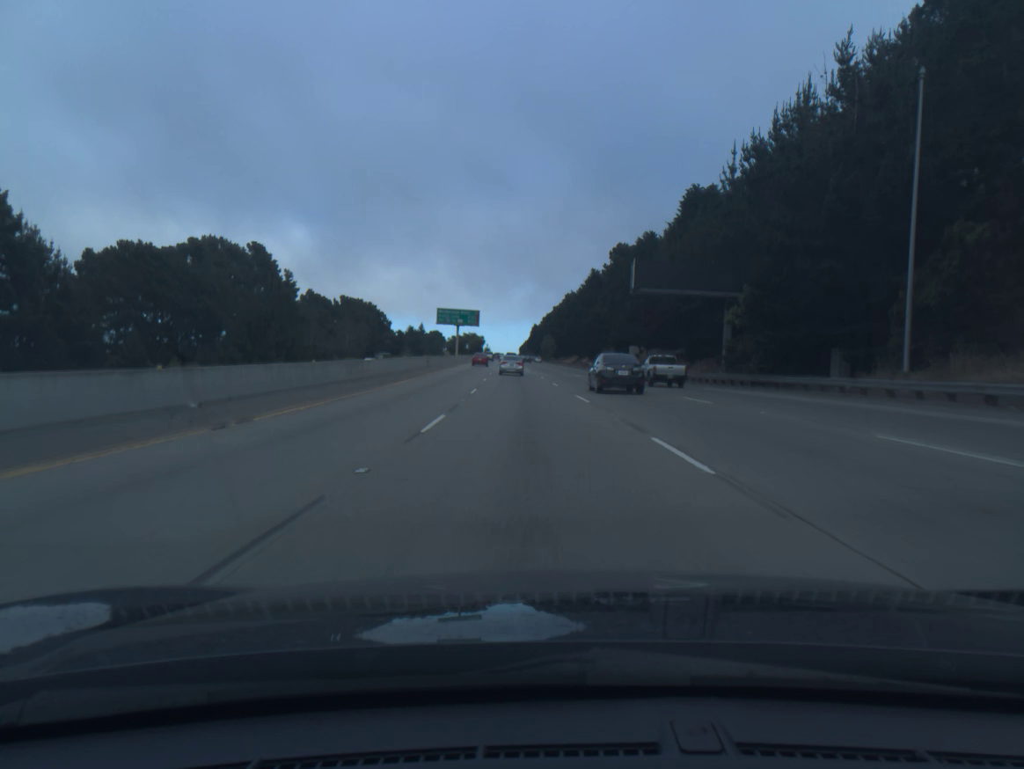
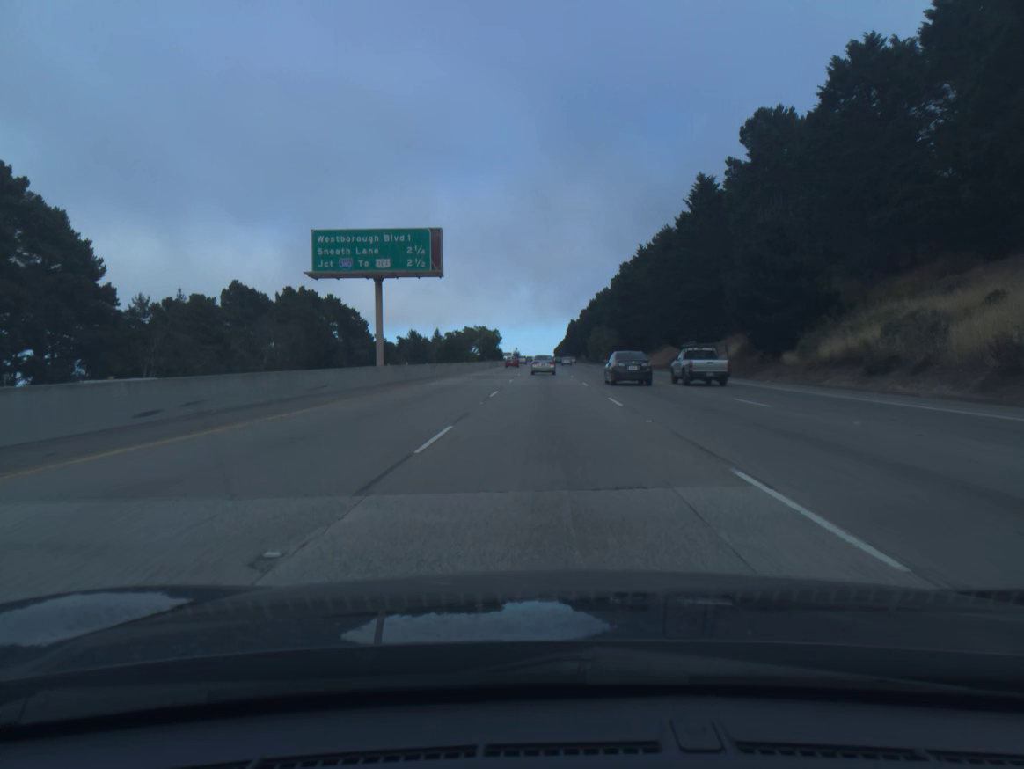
(-3.6, +90.8) m; -3°
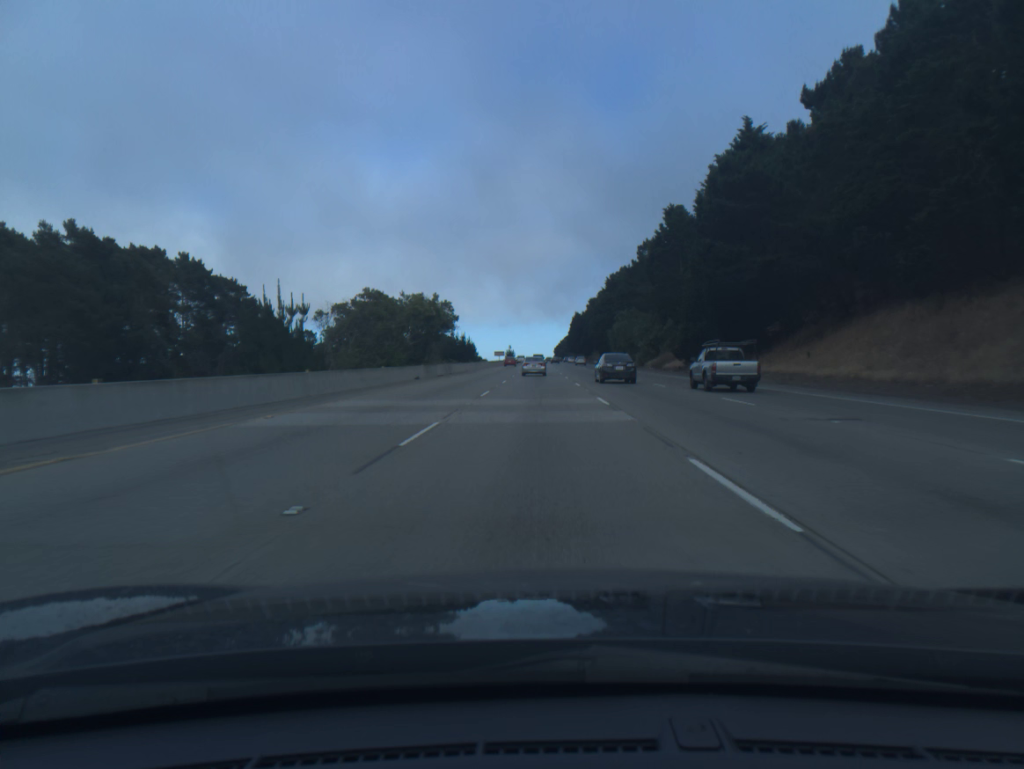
(+0.2, +72.6) m; 0°
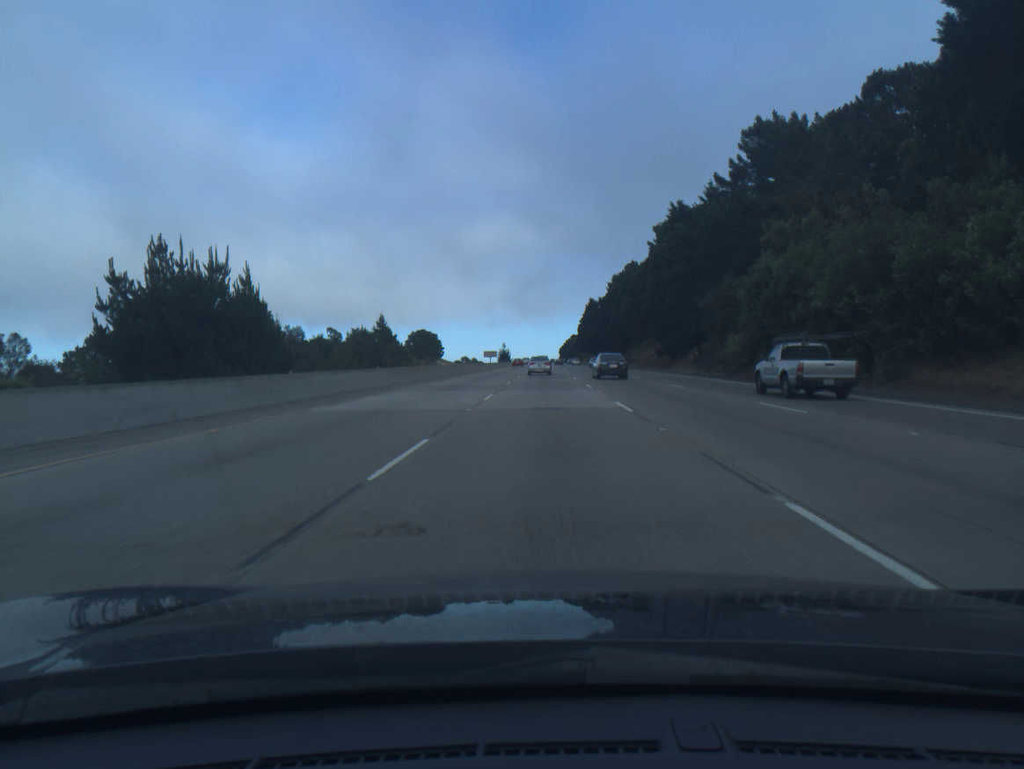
(-0.4, +90.6) m; 0°
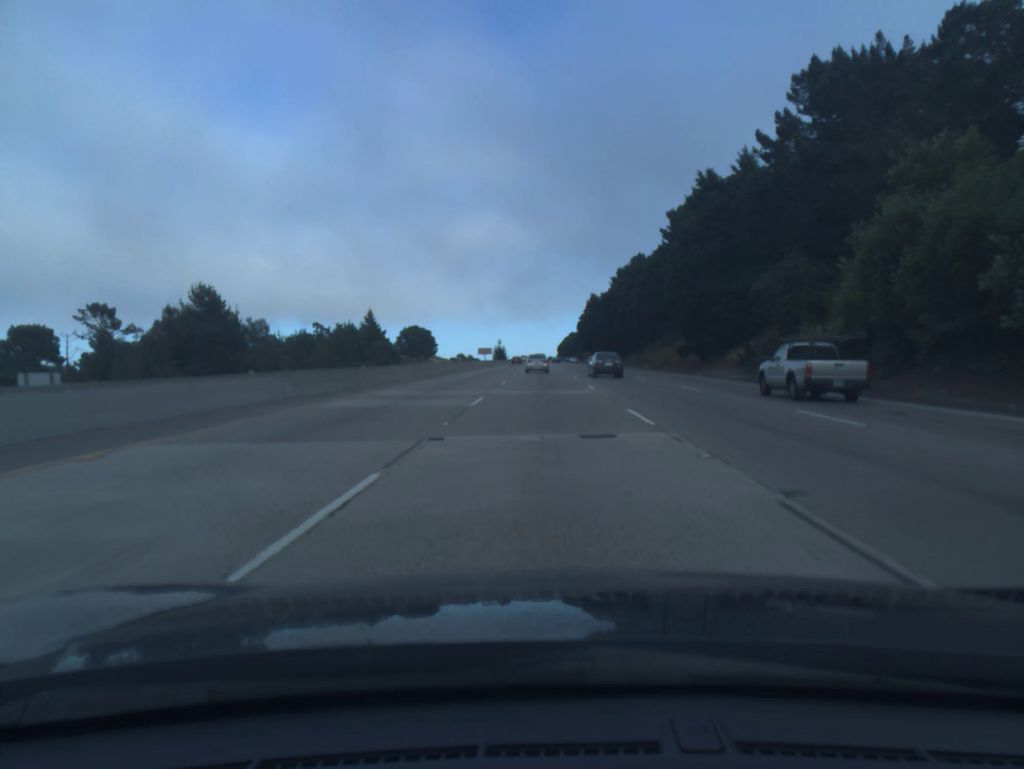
(0.0, +18.1) m; 0°
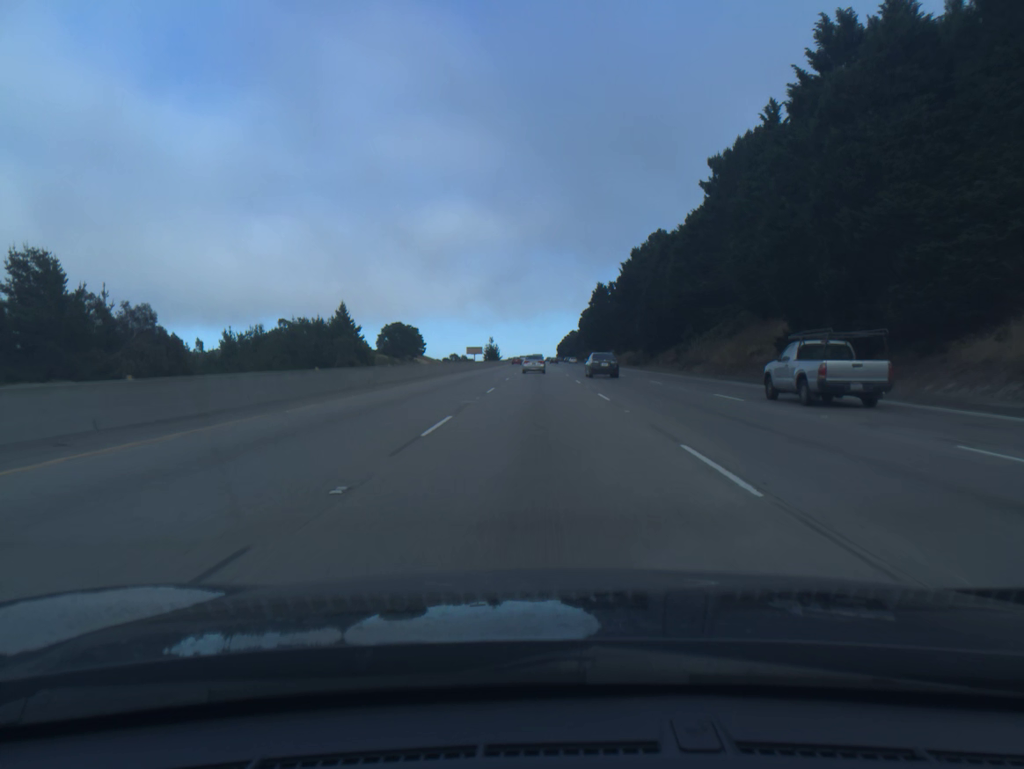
(+0.1, +36.2) m; 0°
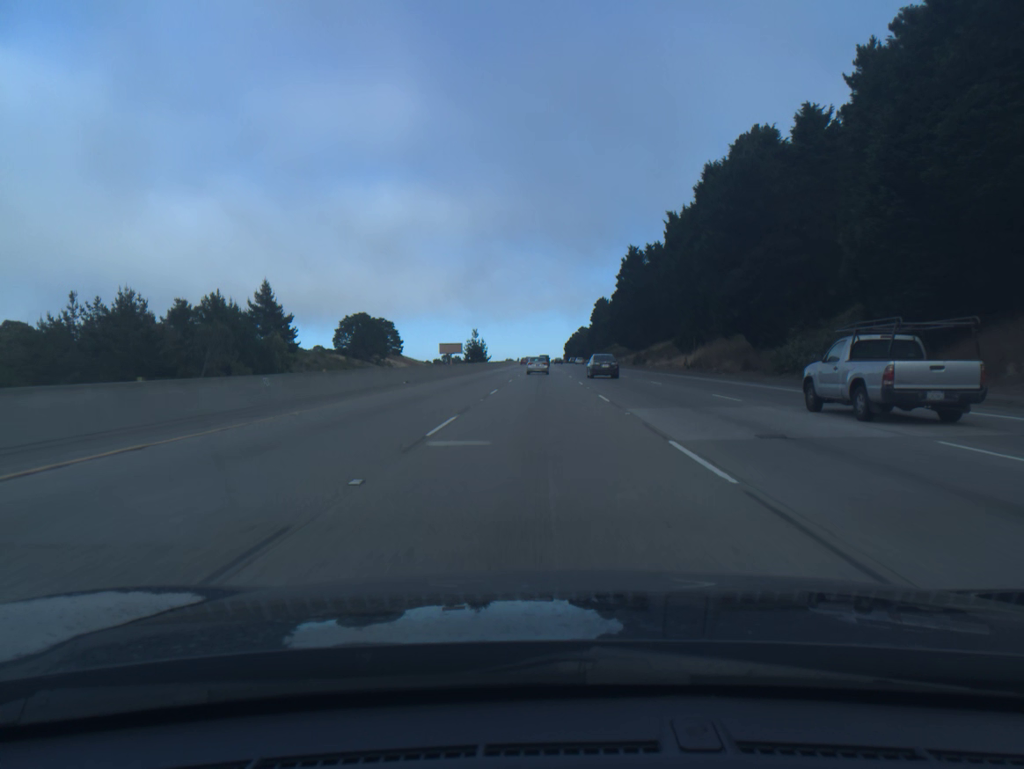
(-0.2, +72.5) m; 0°
